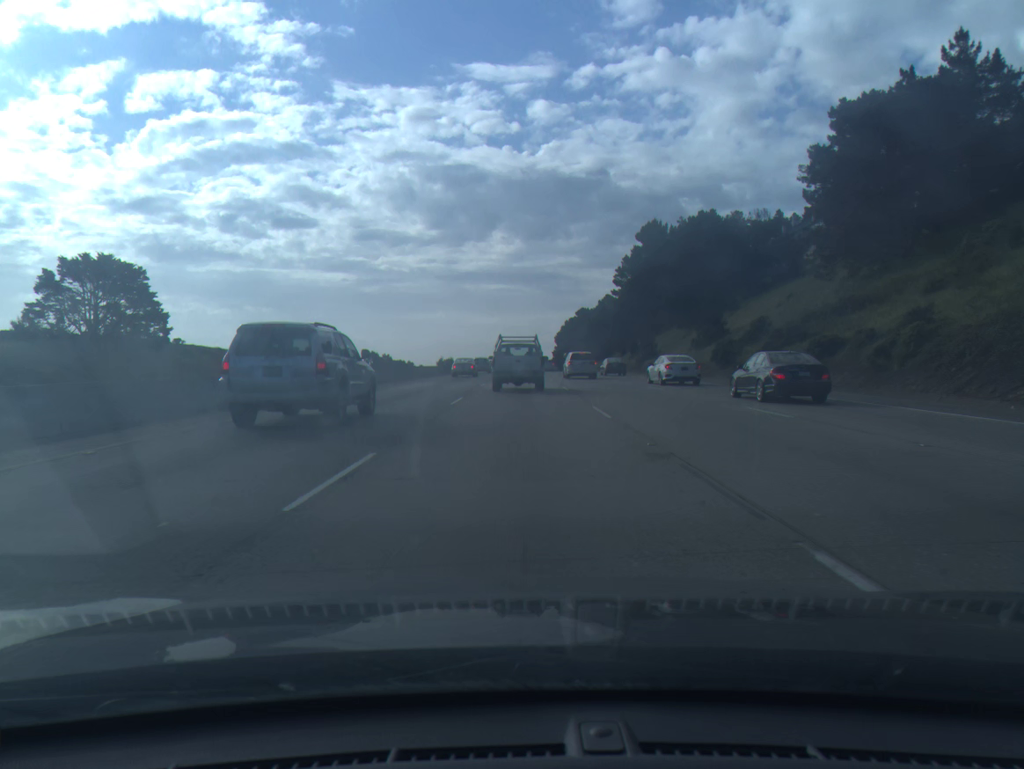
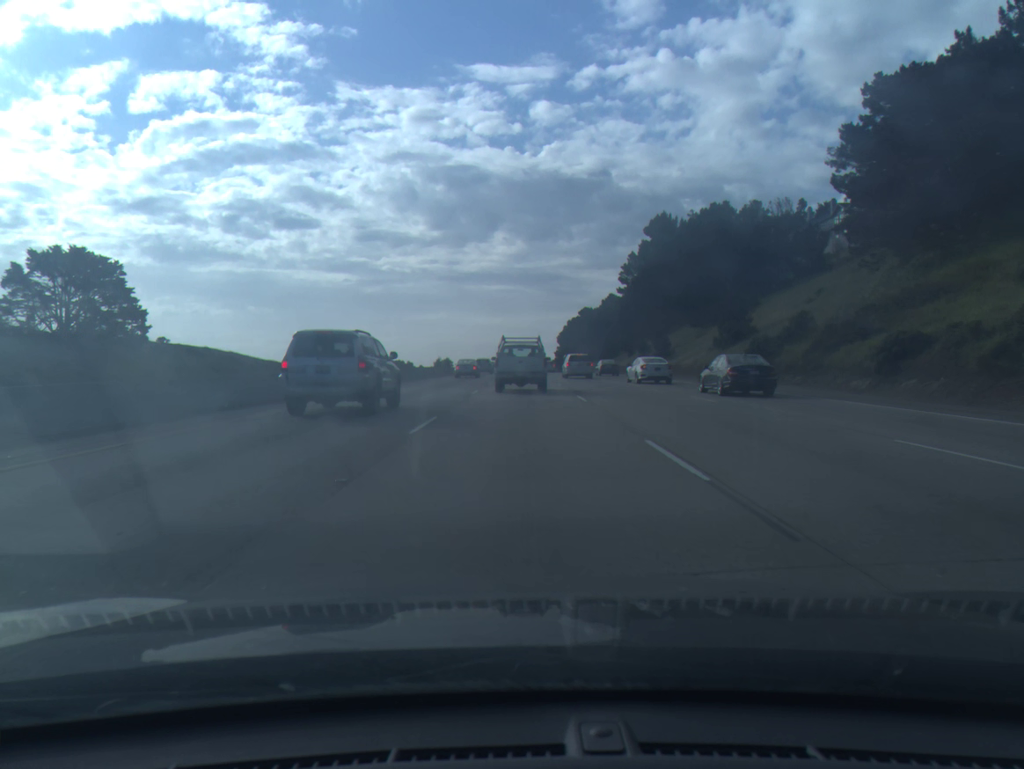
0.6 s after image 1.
(0.0, +8.0) m; 0°
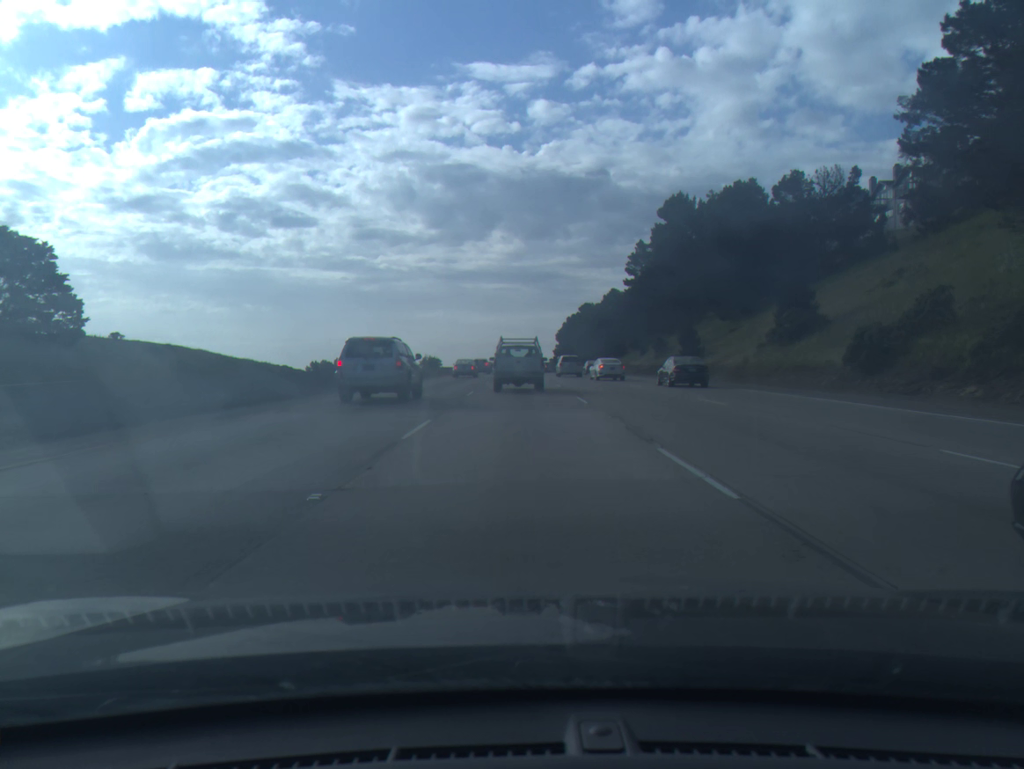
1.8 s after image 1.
(0.0, +15.8) m; 0°
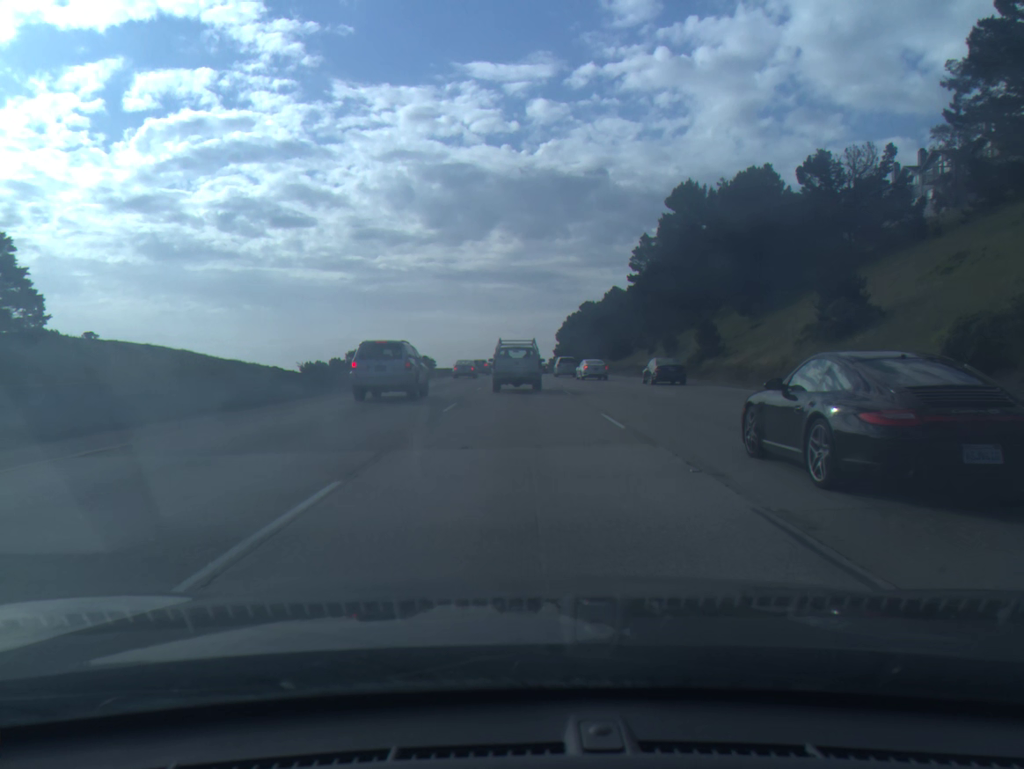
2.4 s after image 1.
(0.0, +7.8) m; 0°
